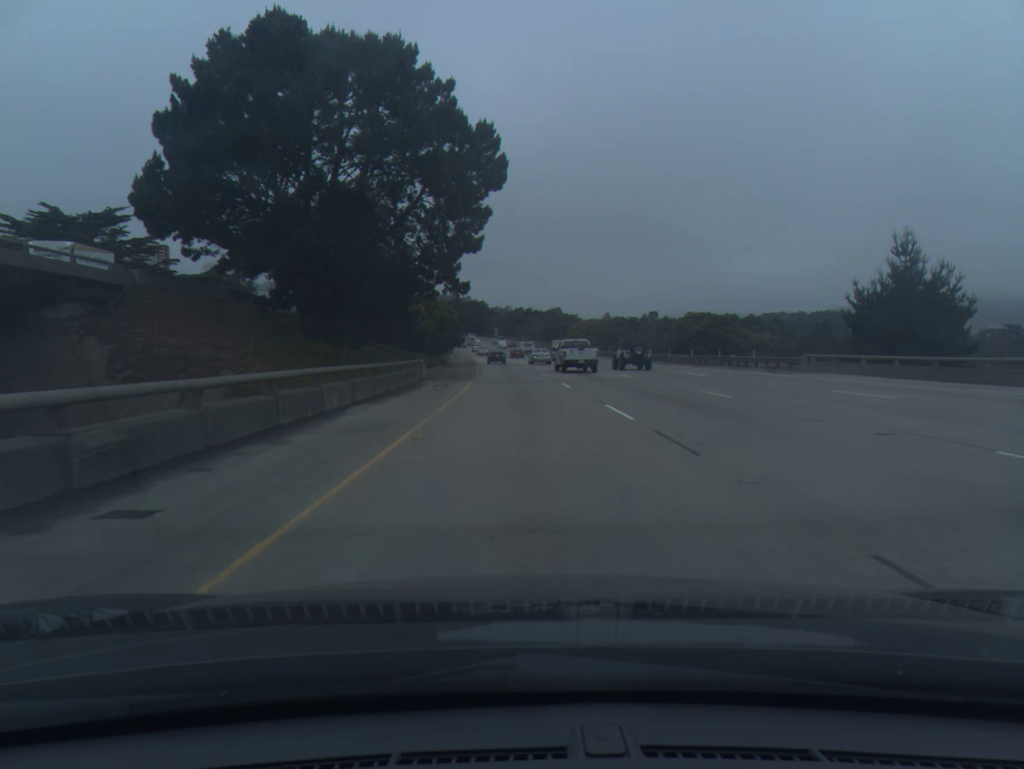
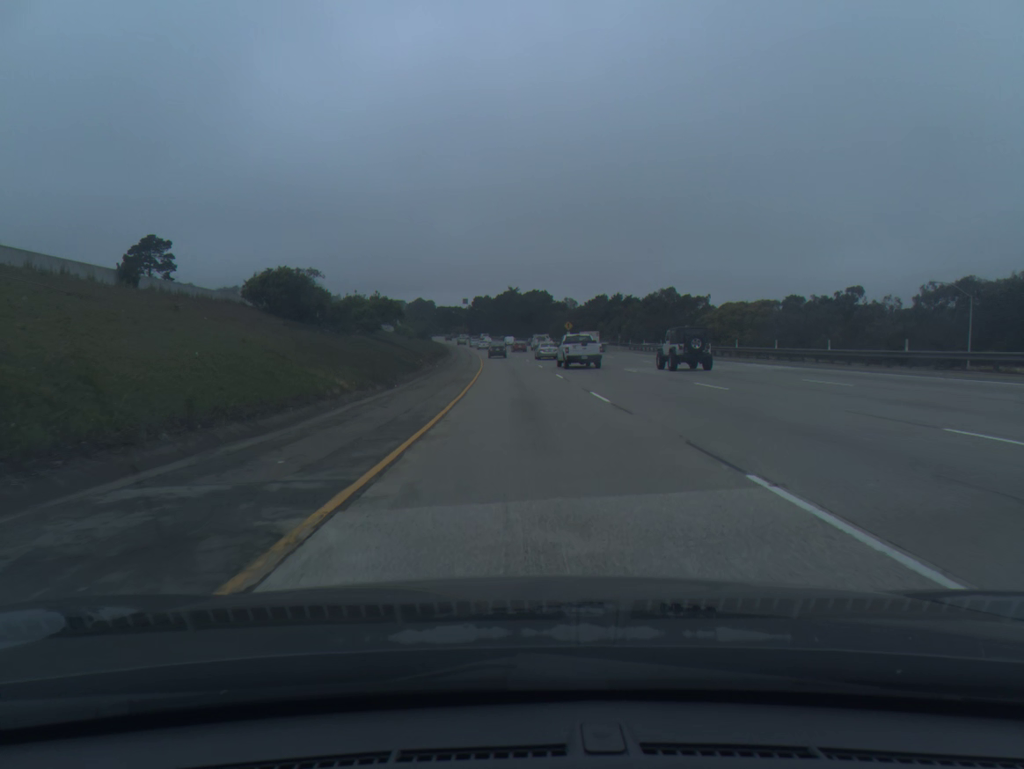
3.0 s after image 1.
(-4.2, +101.4) m; -5°
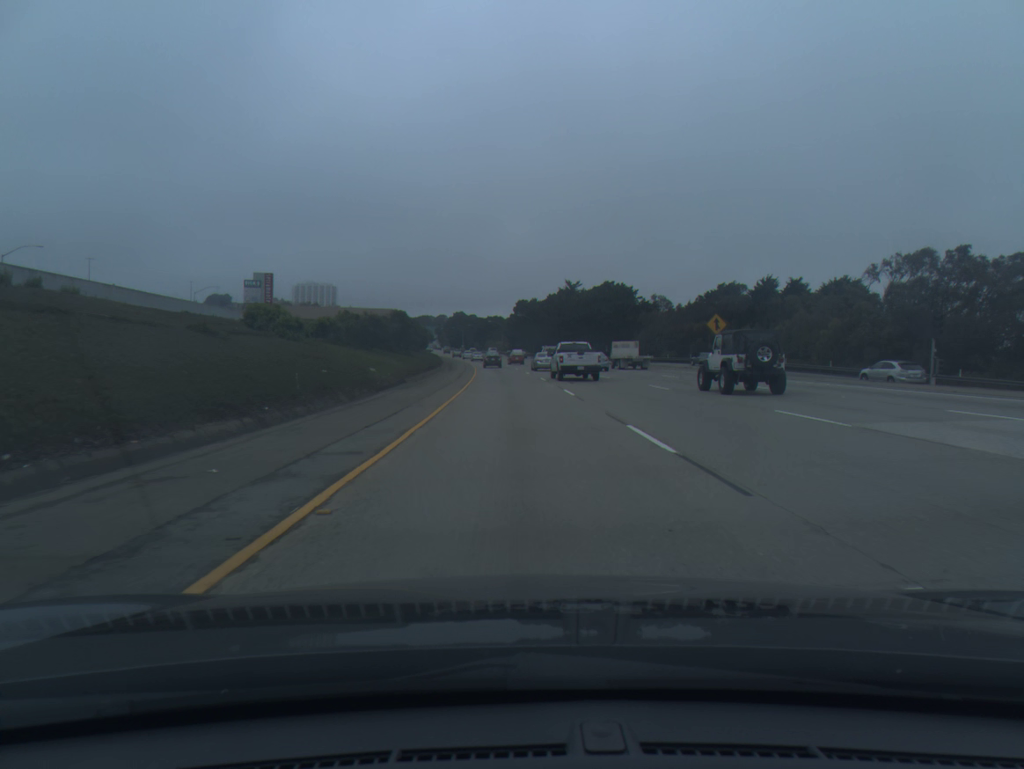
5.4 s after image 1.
(-2.4, +81.0) m; -4°
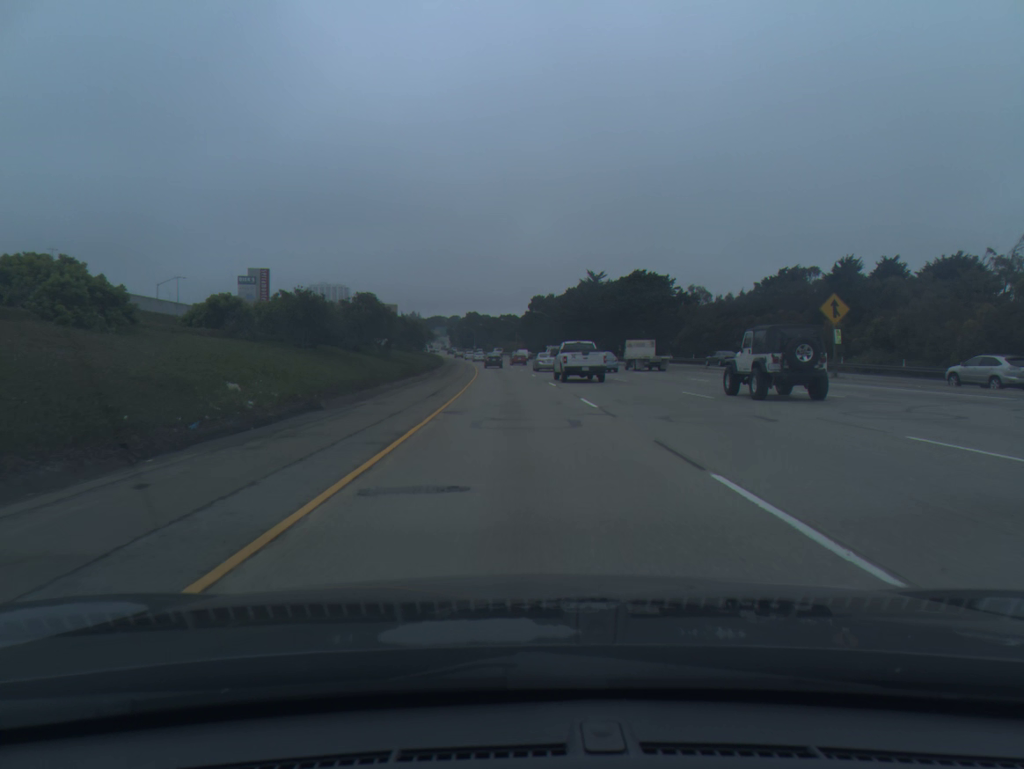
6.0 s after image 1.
(-0.2, +20.2) m; -1°
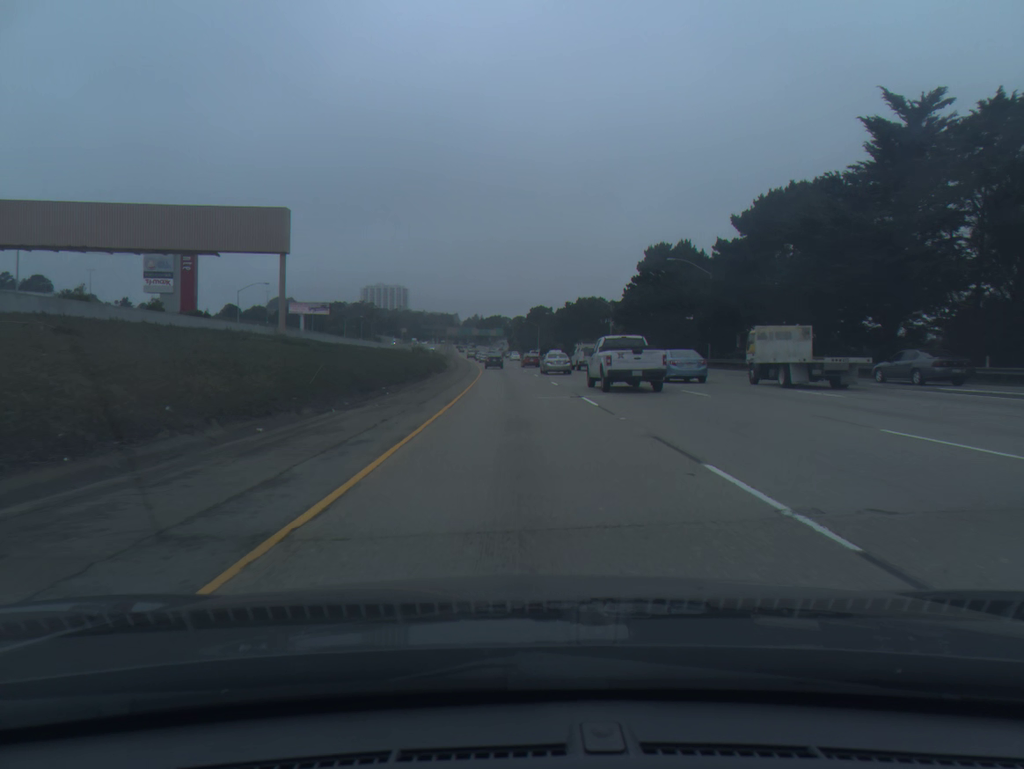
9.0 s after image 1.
(-4.5, +100.9) m; -5°
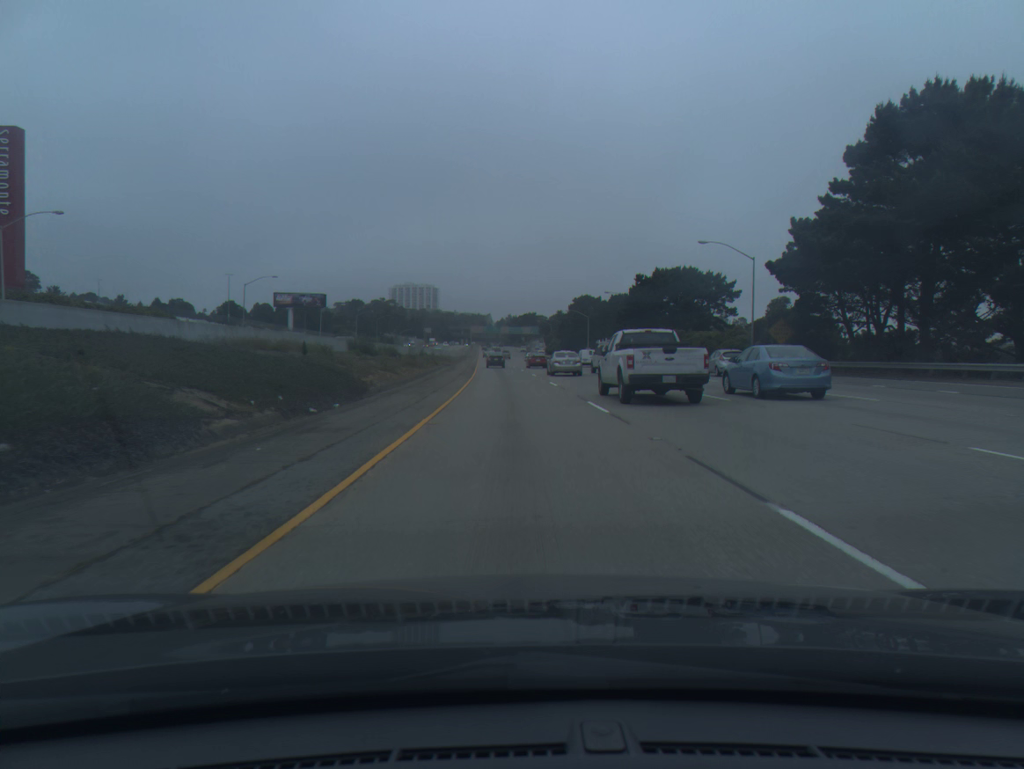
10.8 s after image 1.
(-1.4, +60.7) m; -3°
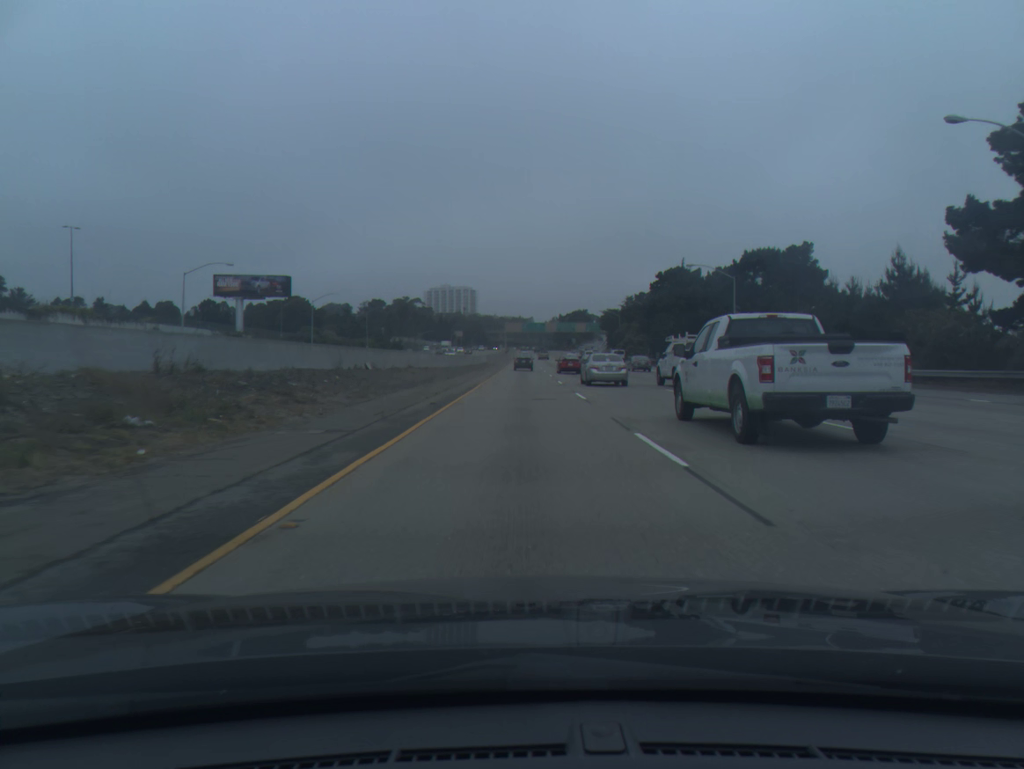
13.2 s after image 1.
(-2.5, +81.2) m; -3°
